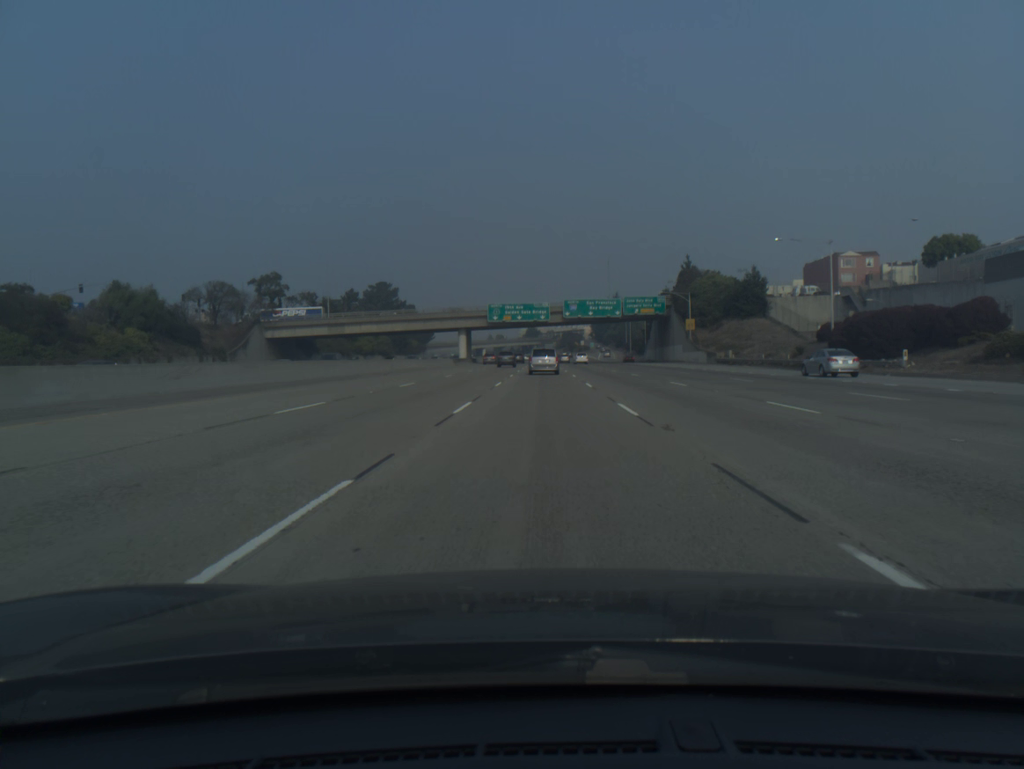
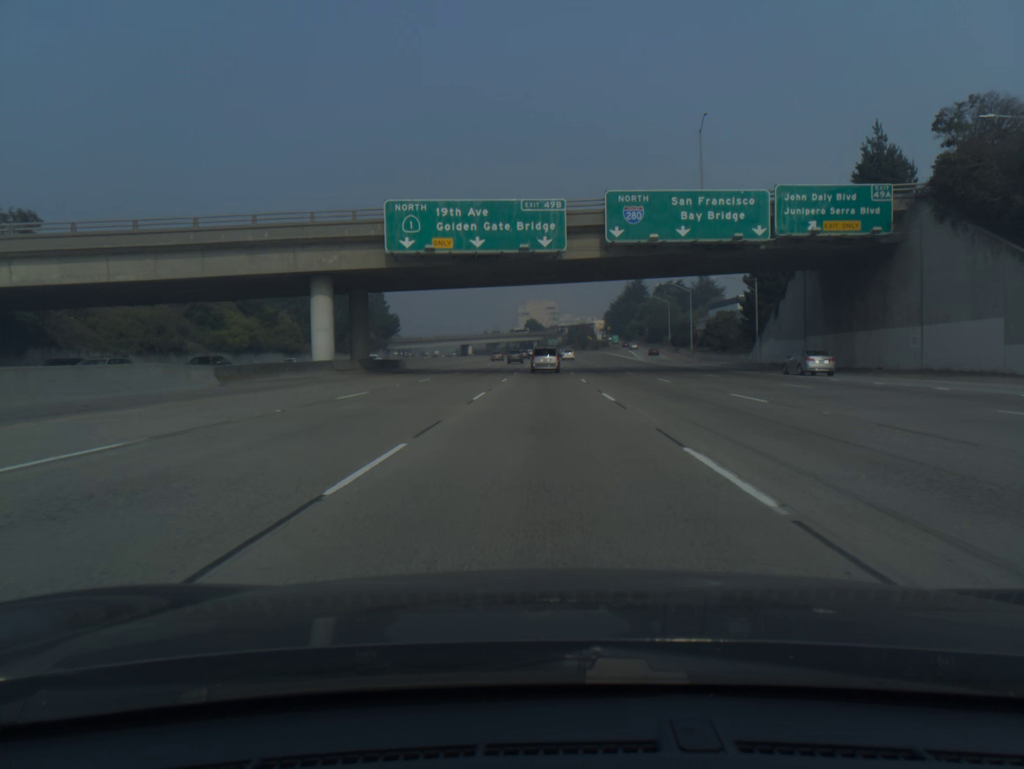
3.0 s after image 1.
(0.0, +80.9) m; 0°
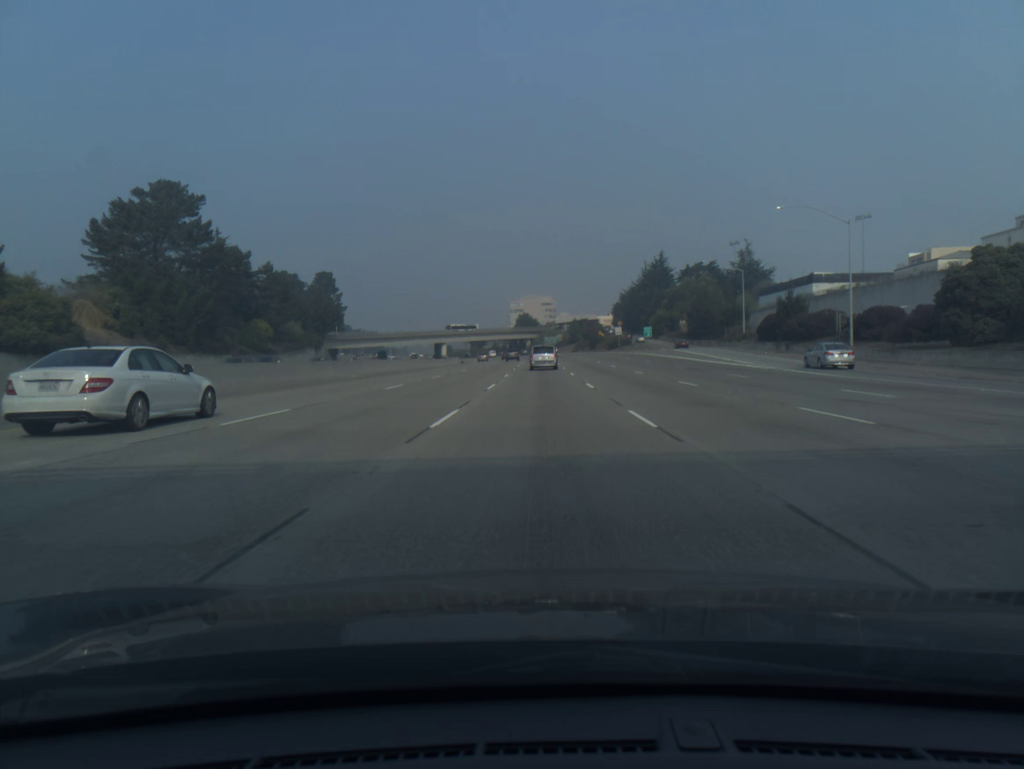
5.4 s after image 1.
(+0.1, +64.6) m; 0°
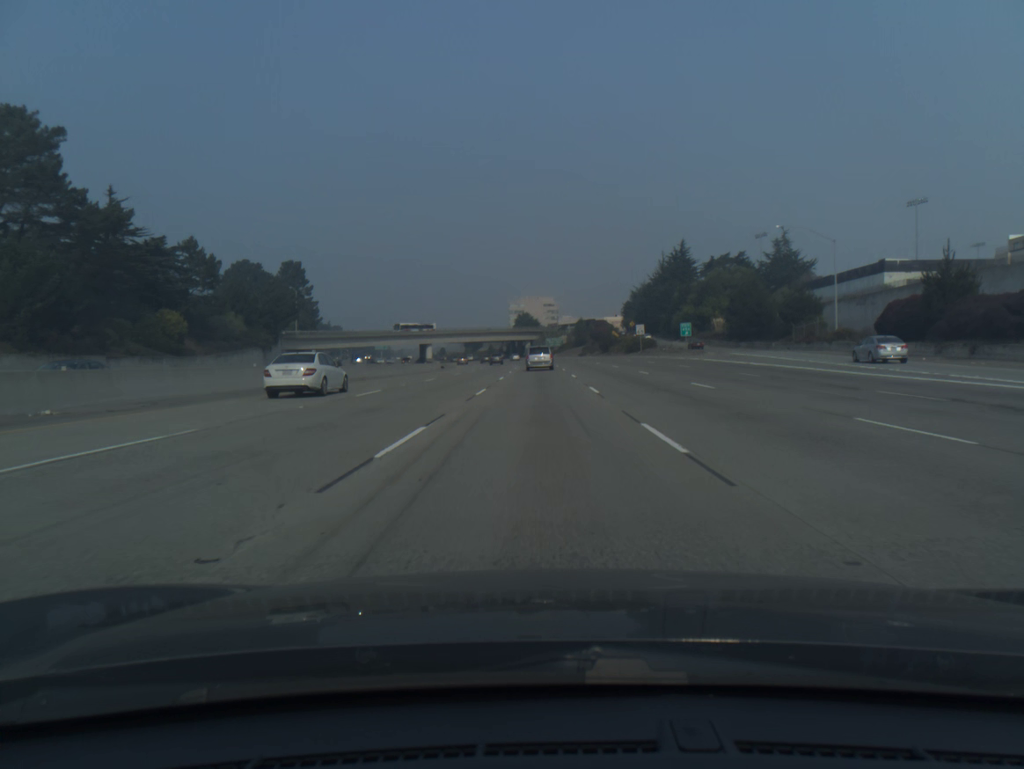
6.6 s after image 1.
(0.0, +32.3) m; 0°
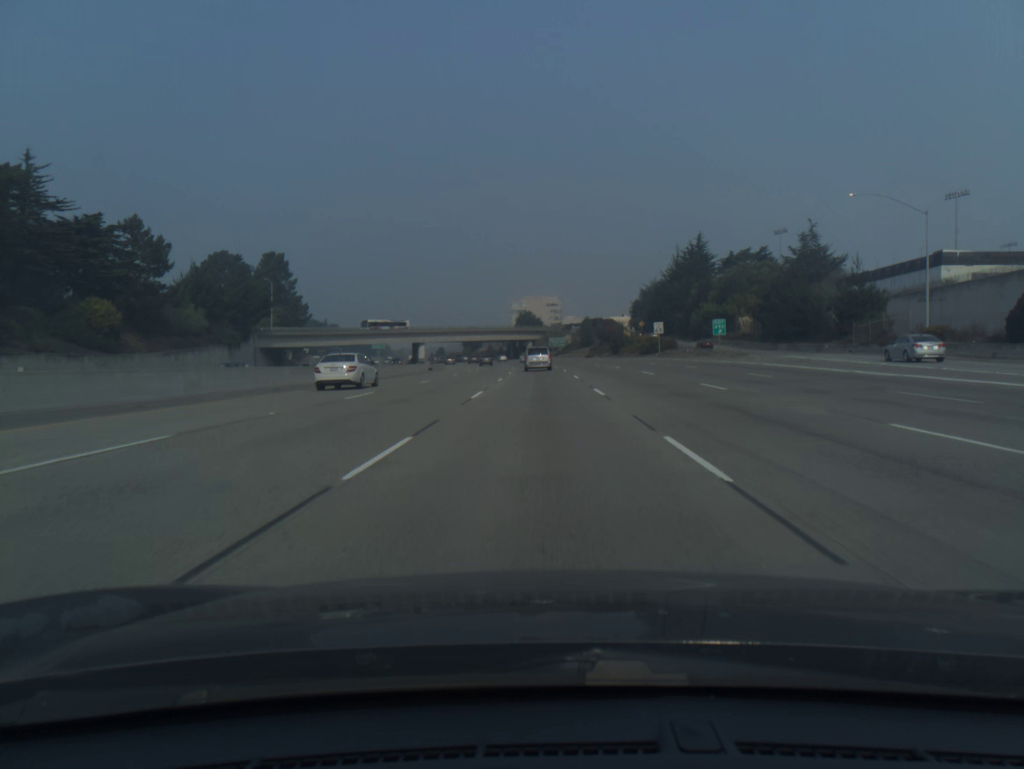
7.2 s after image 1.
(0.0, +16.1) m; 0°
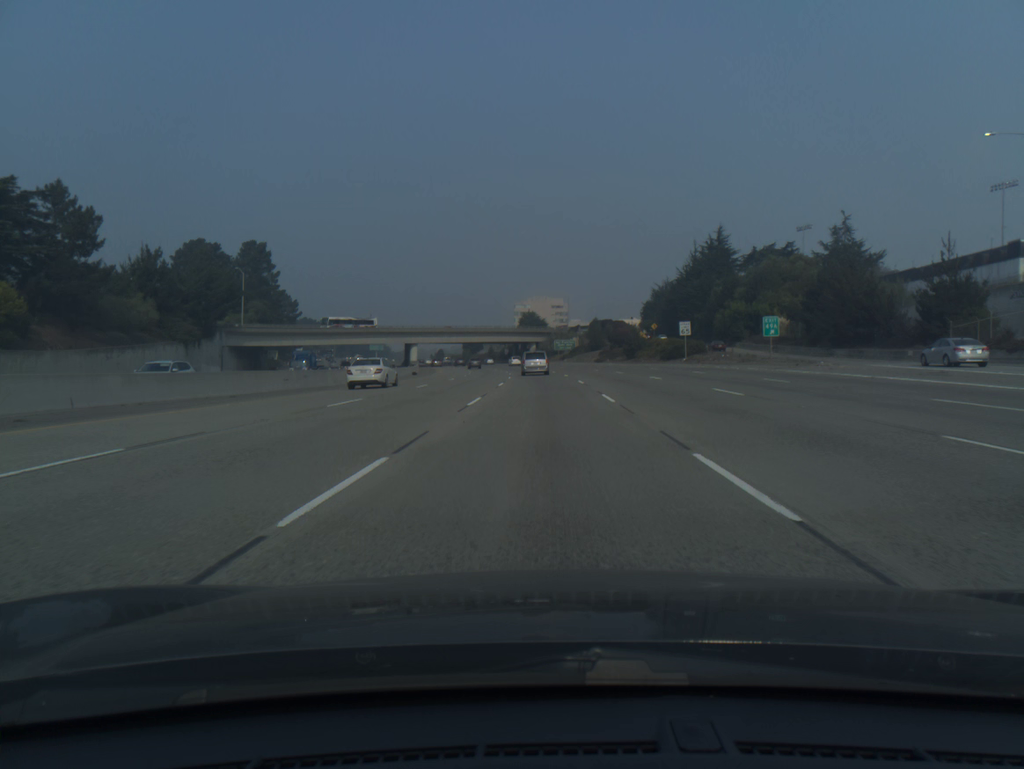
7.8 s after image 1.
(0.0, +16.1) m; 0°
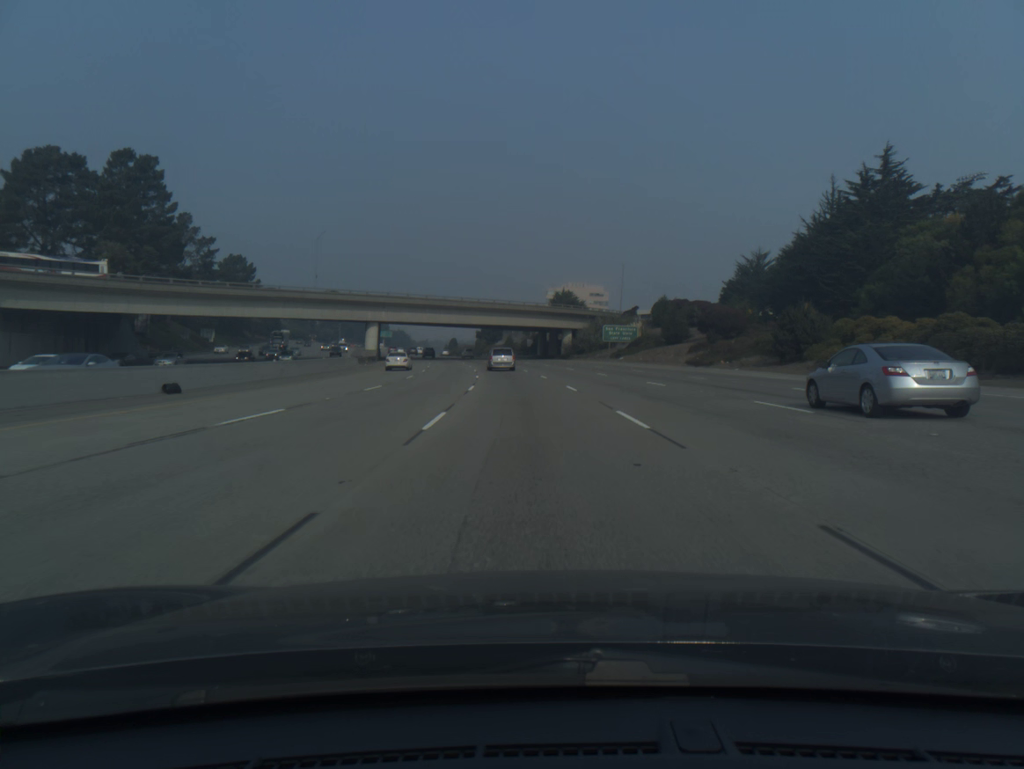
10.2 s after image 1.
(-0.8, +64.2) m; -2°
